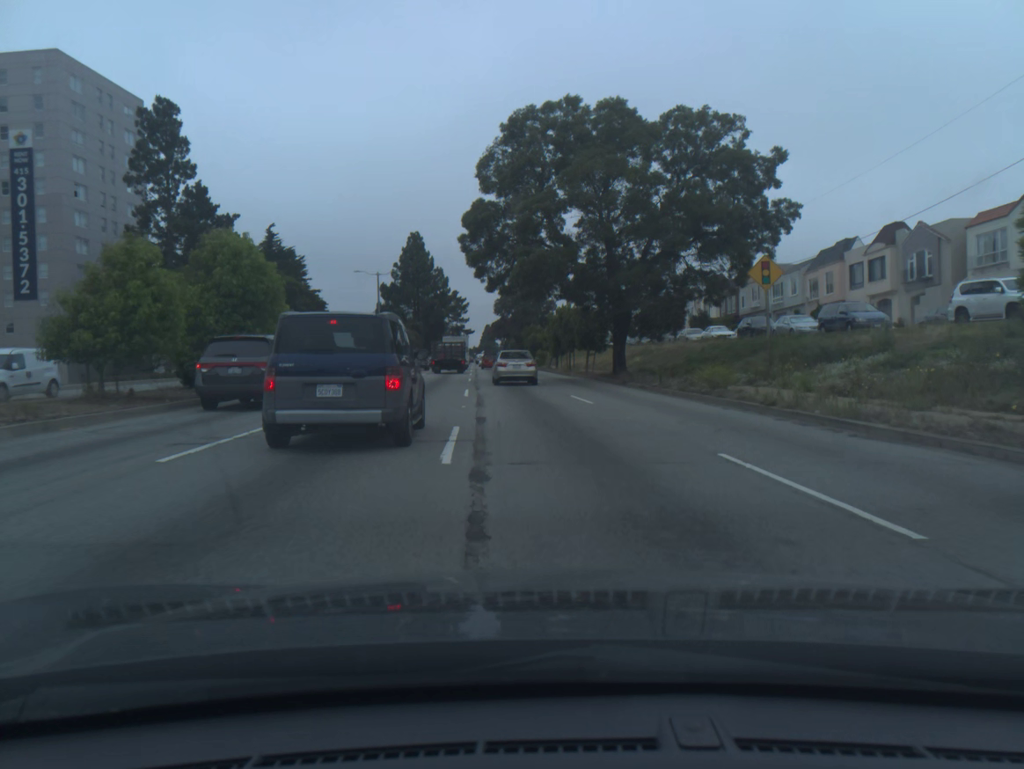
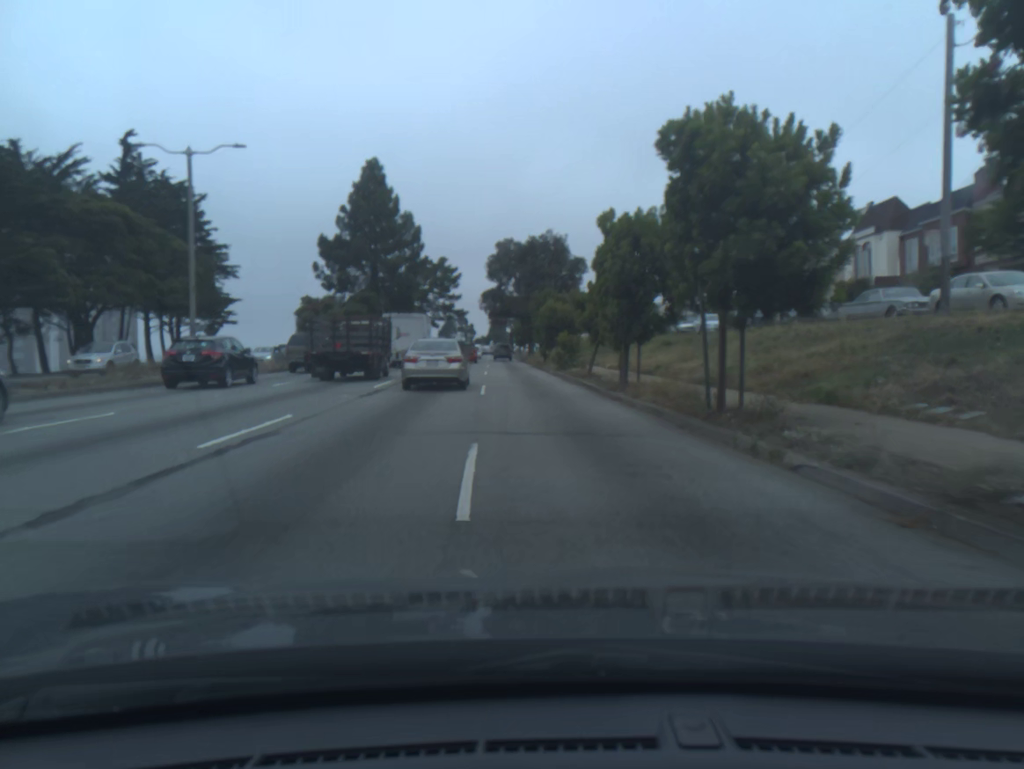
(-0.6, +43.8) m; -1°
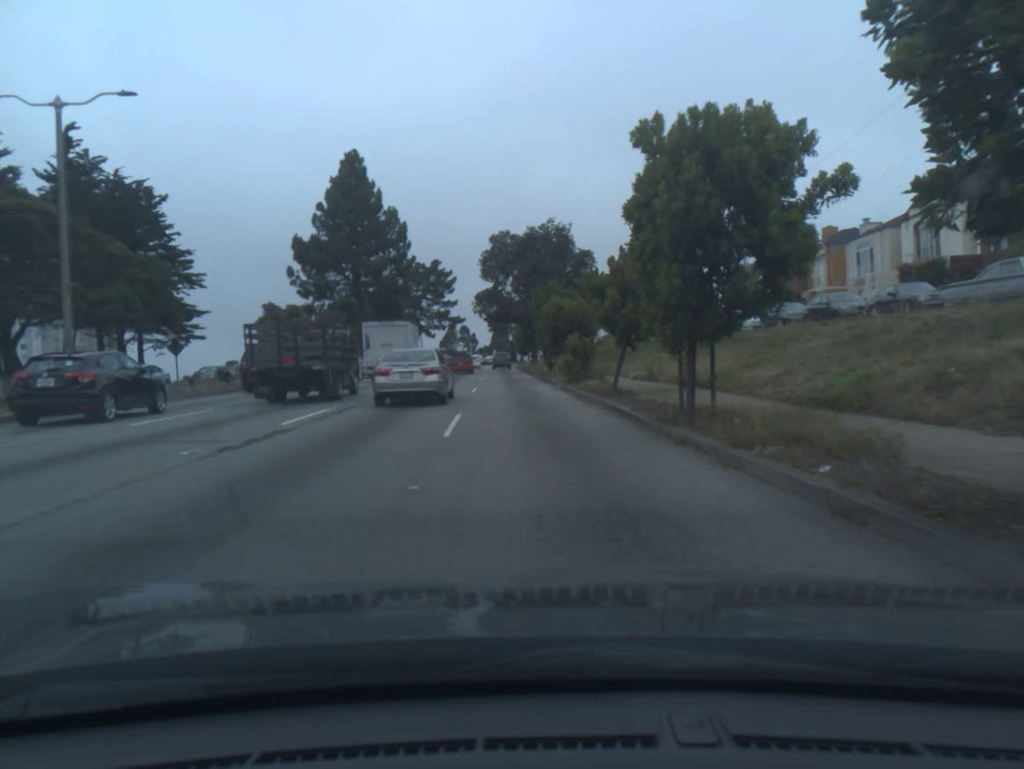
(0.0, +8.6) m; 0°
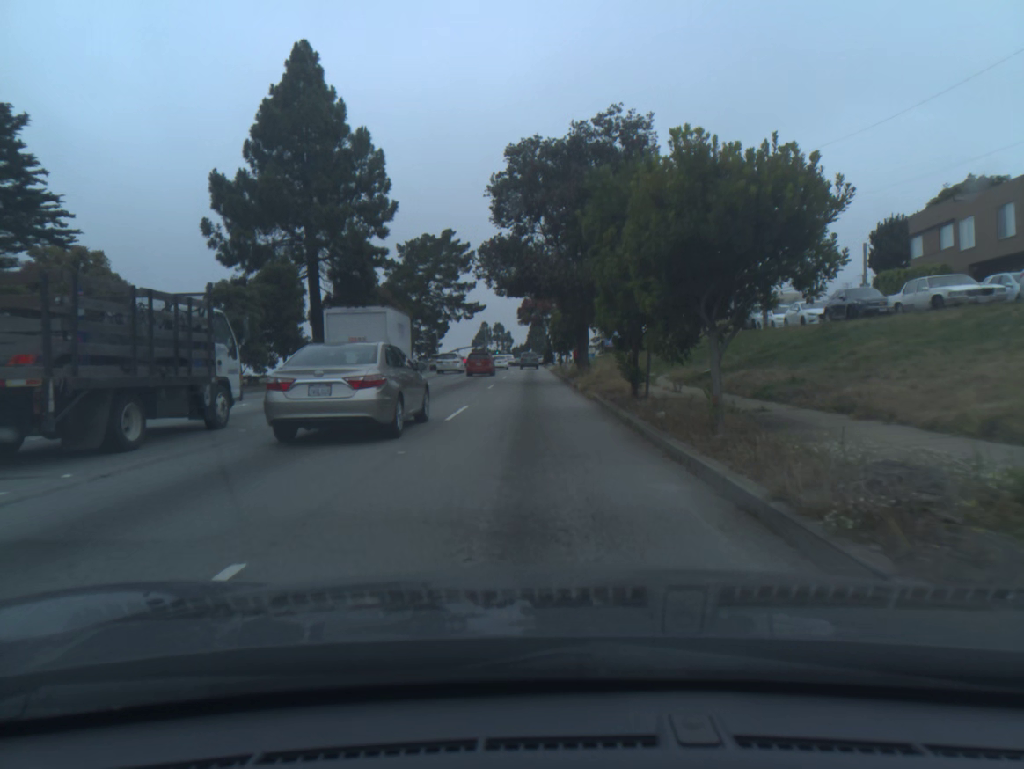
(-0.7, +26.8) m; -3°
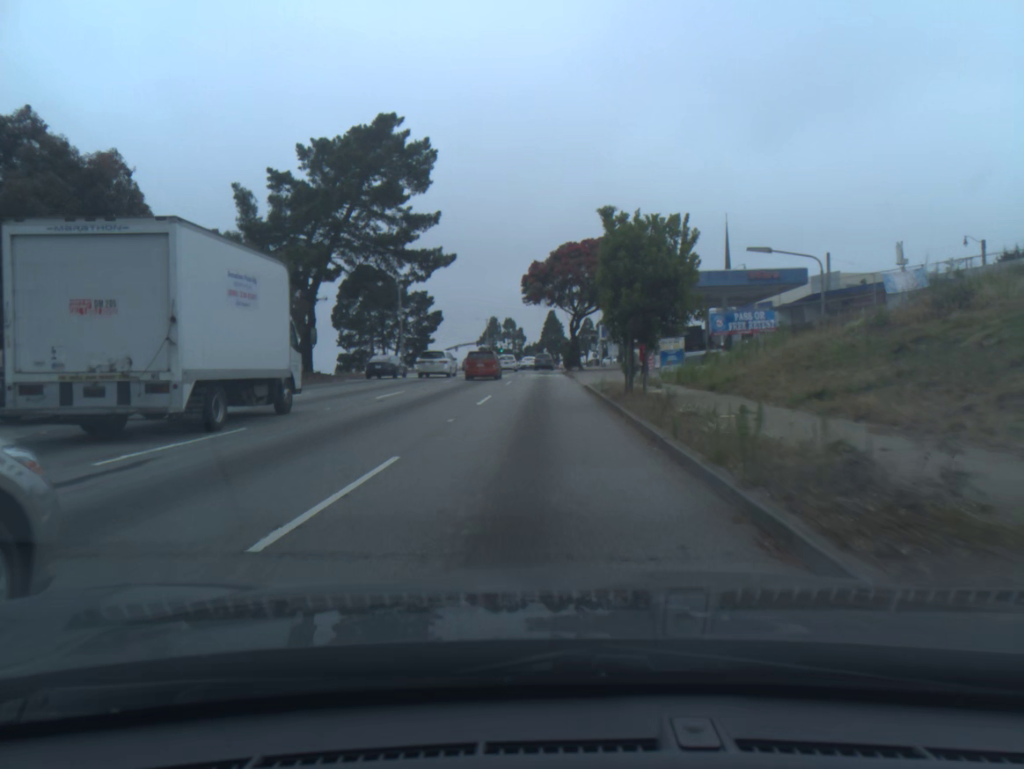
(-0.3, +39.2) m; -1°
